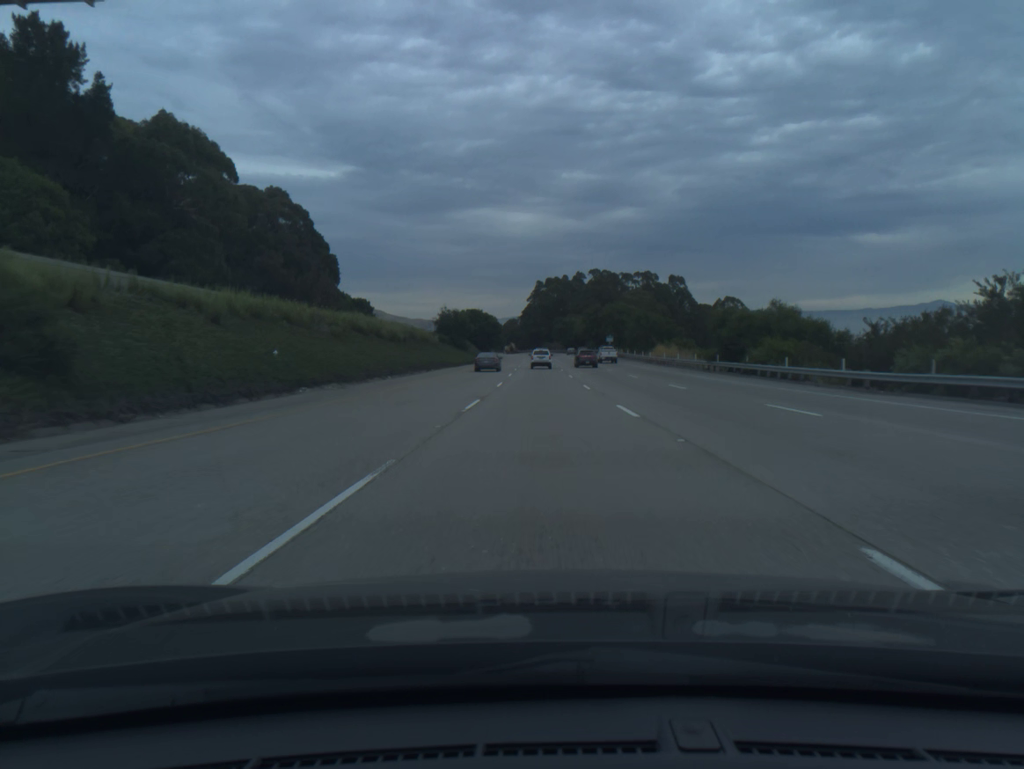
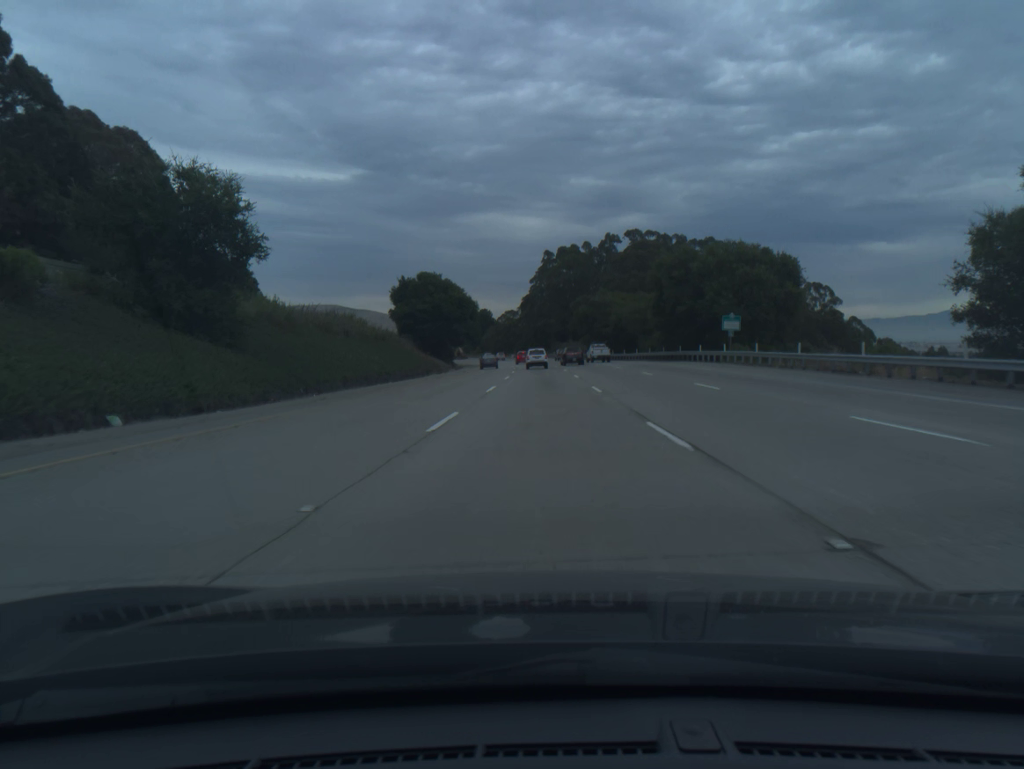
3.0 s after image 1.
(-0.5, +93.2) m; -1°
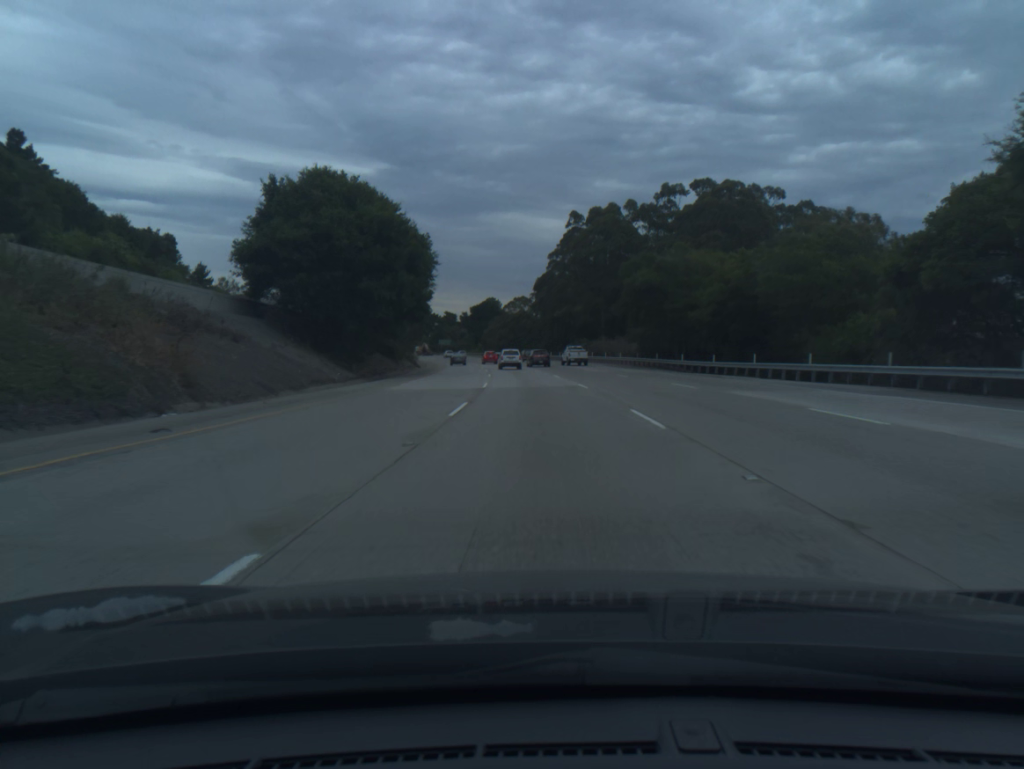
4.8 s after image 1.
(-0.2, +55.7) m; -1°
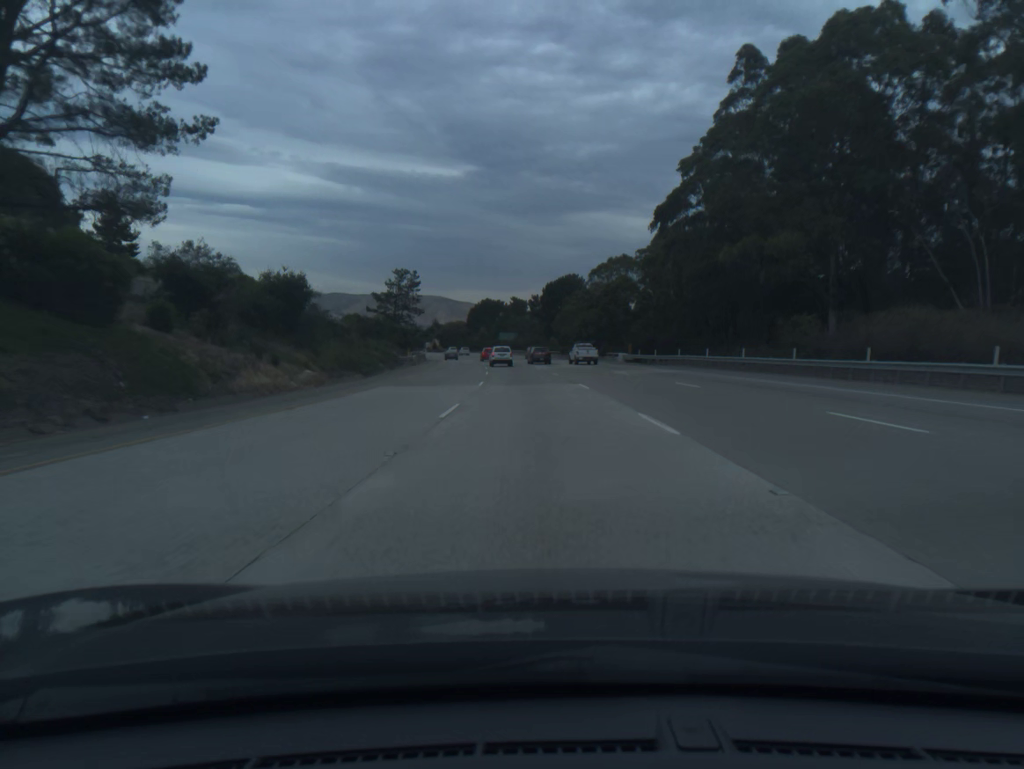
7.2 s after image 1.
(-3.4, +74.0) m; -6°
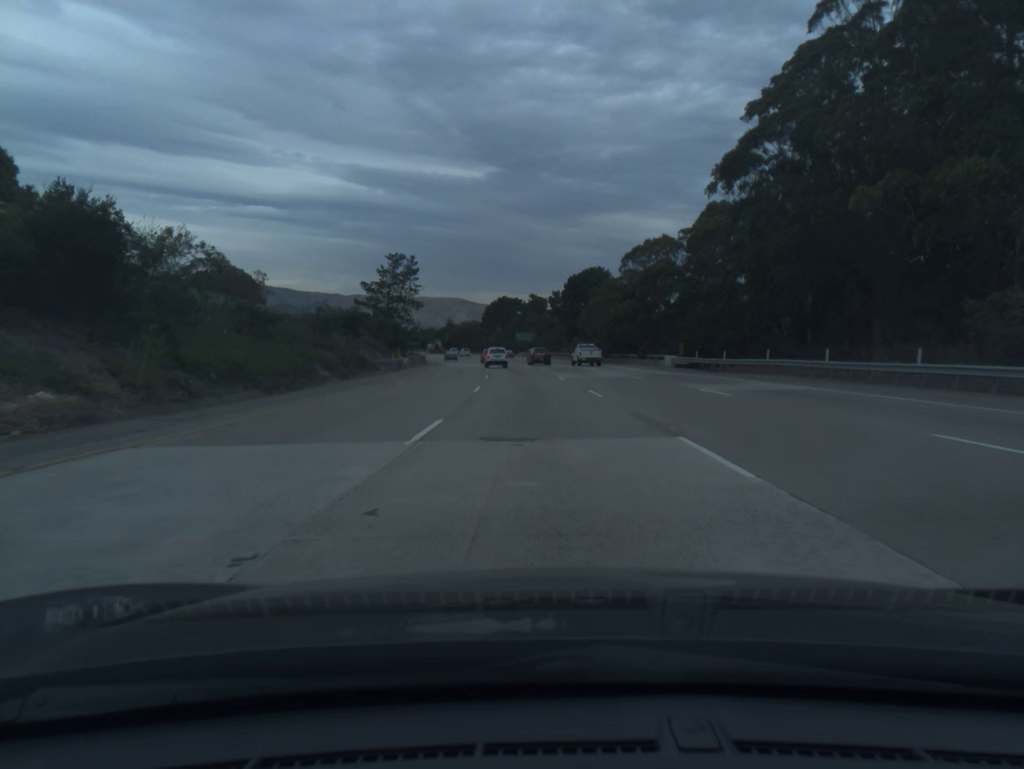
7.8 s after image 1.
(-0.2, +18.5) m; -1°
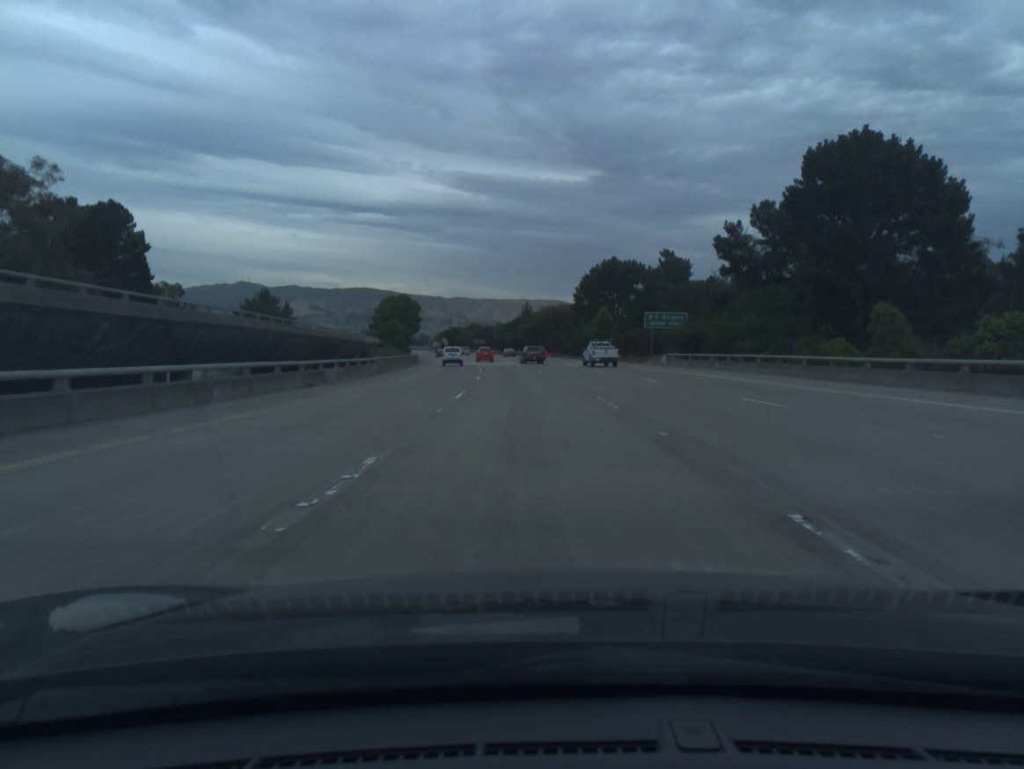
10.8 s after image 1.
(-5.9, +92.7) m; -7°
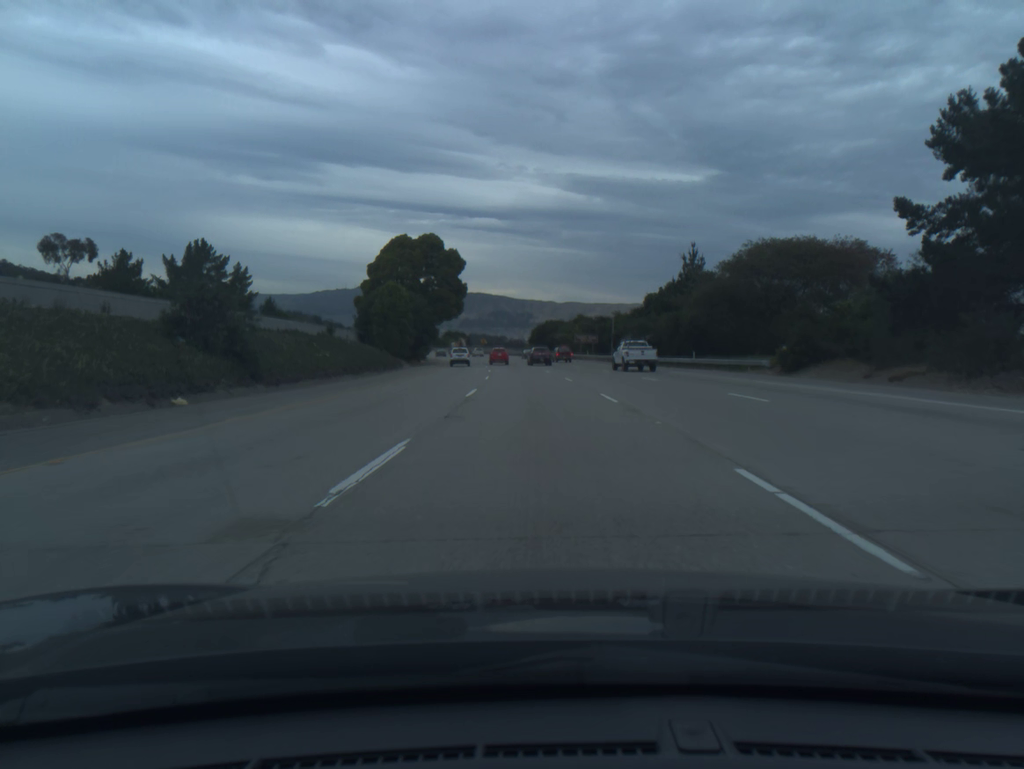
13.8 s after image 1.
(-6.8, +94.3) m; -8°
